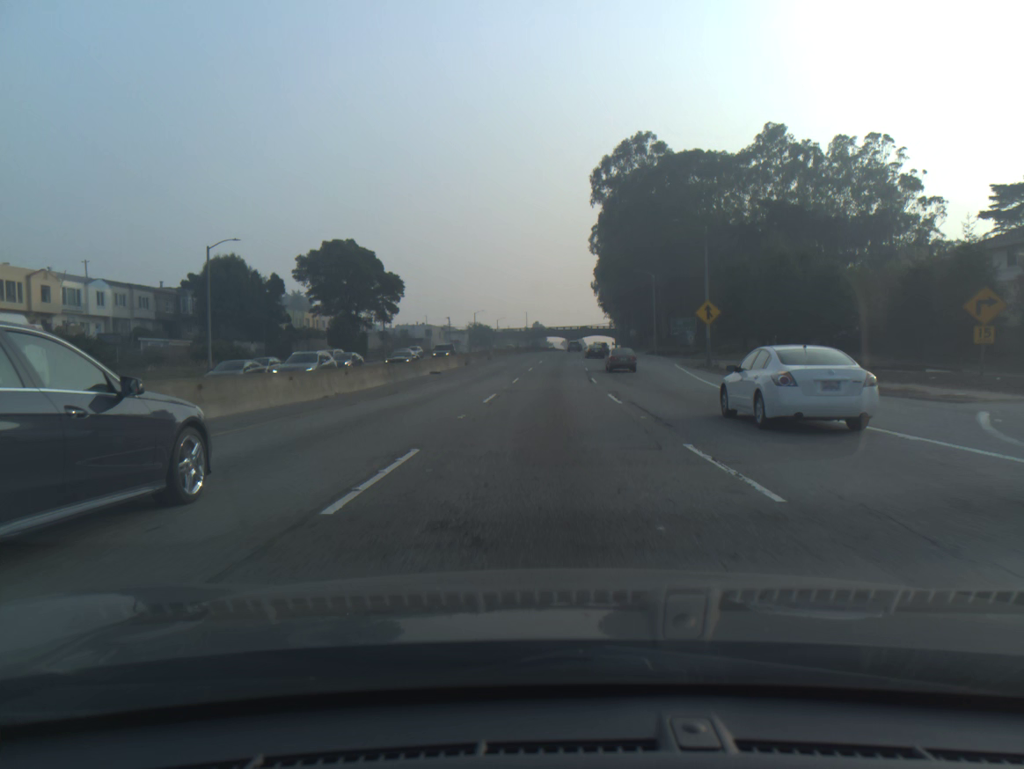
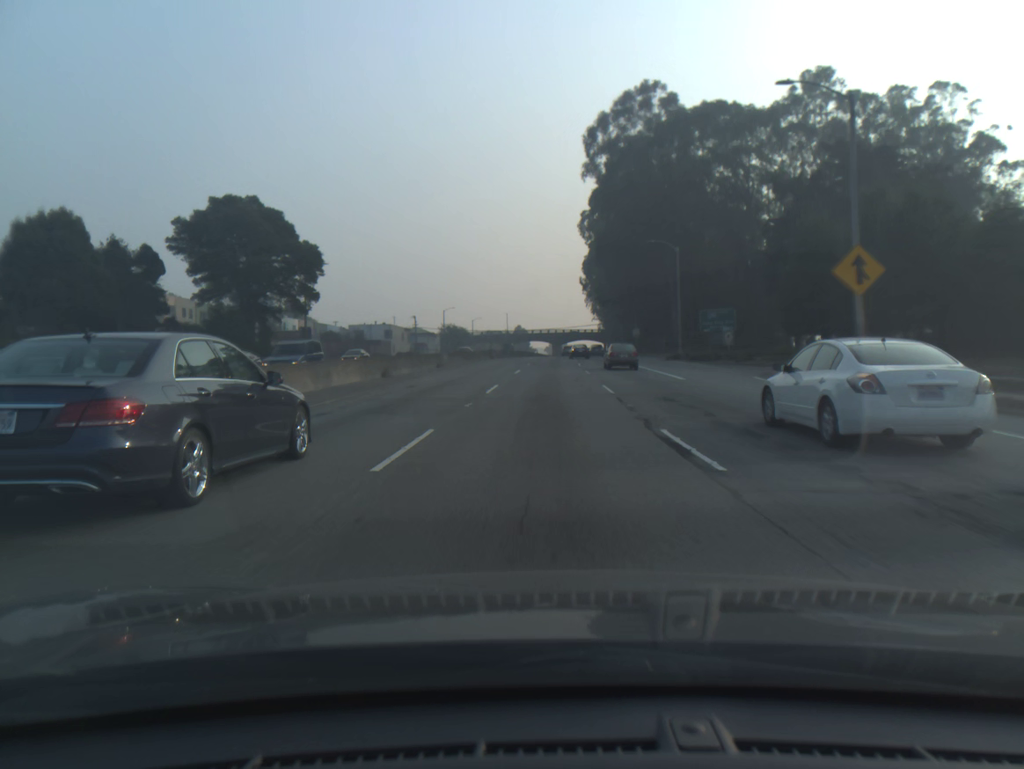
(+0.2, +26.7) m; +1°
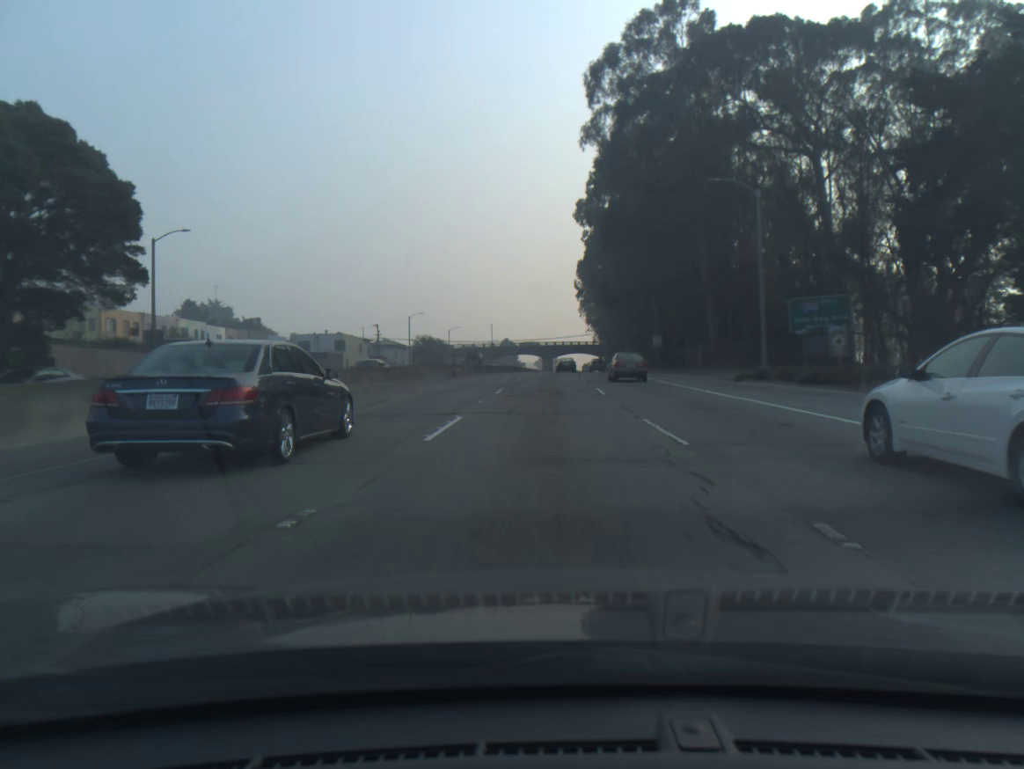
(+0.2, +27.2) m; +1°
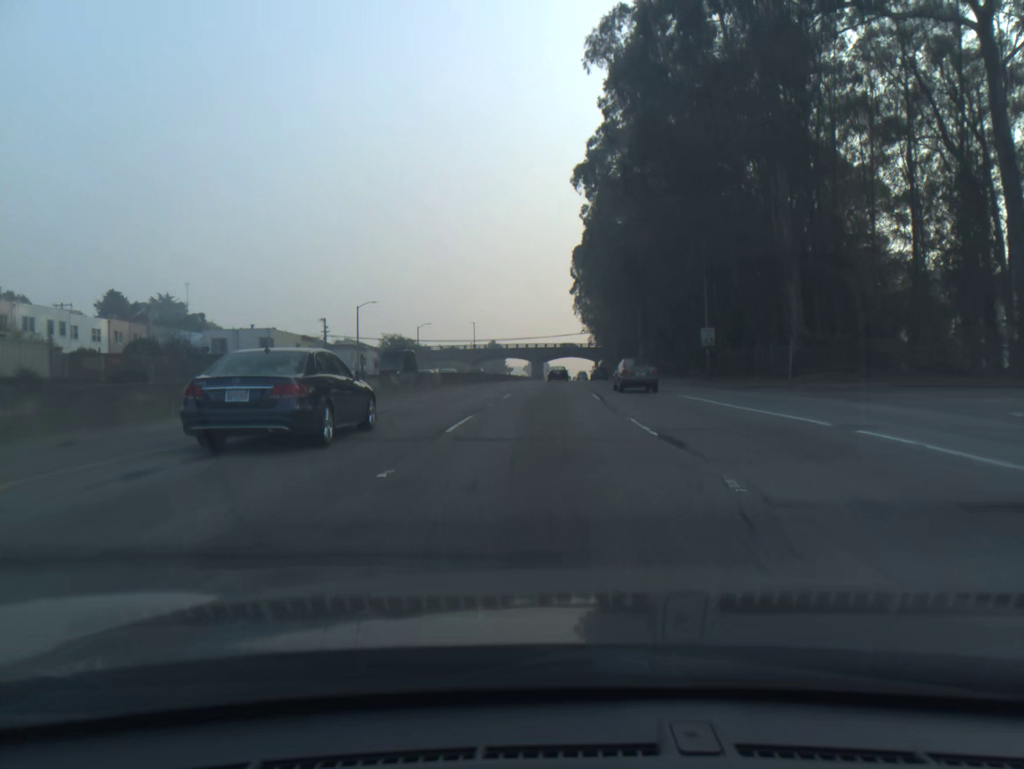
(+0.1, +27.0) m; +1°
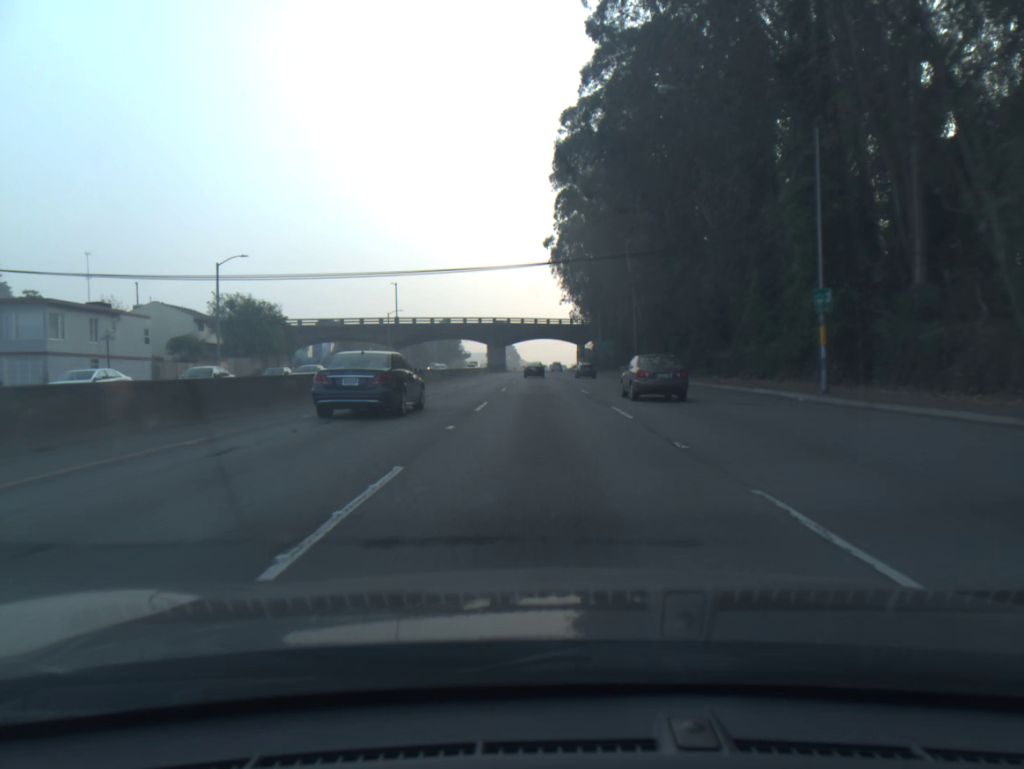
(+1.3, +68.5) m; +2°
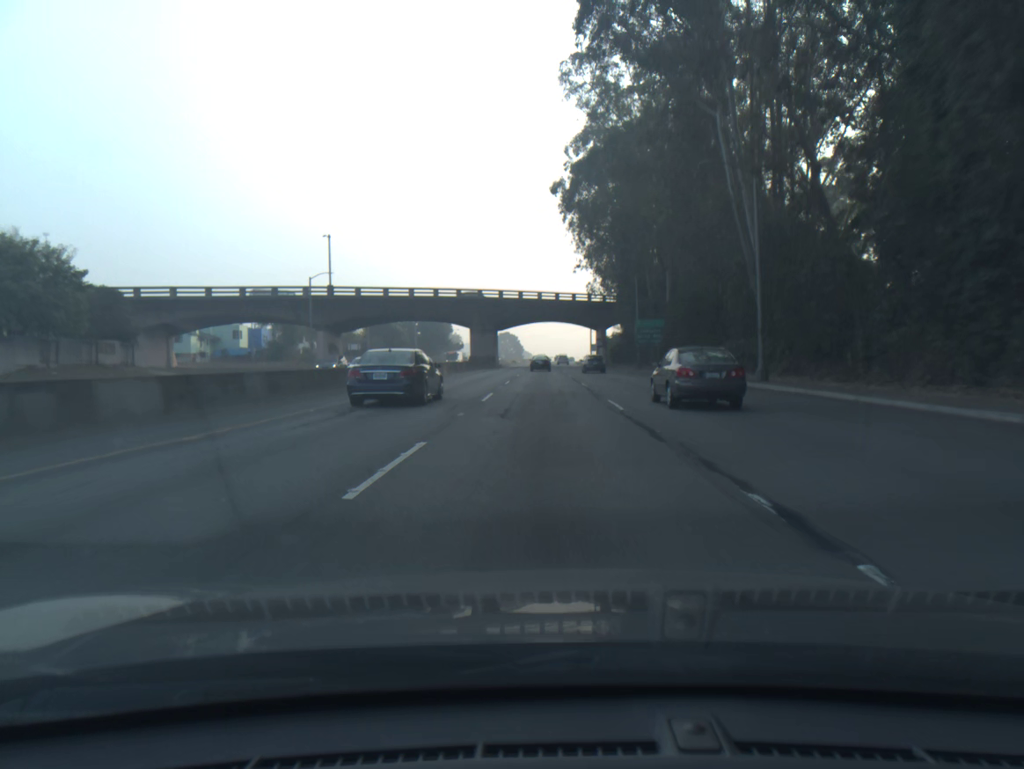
(-0.1, +42.1) m; 0°
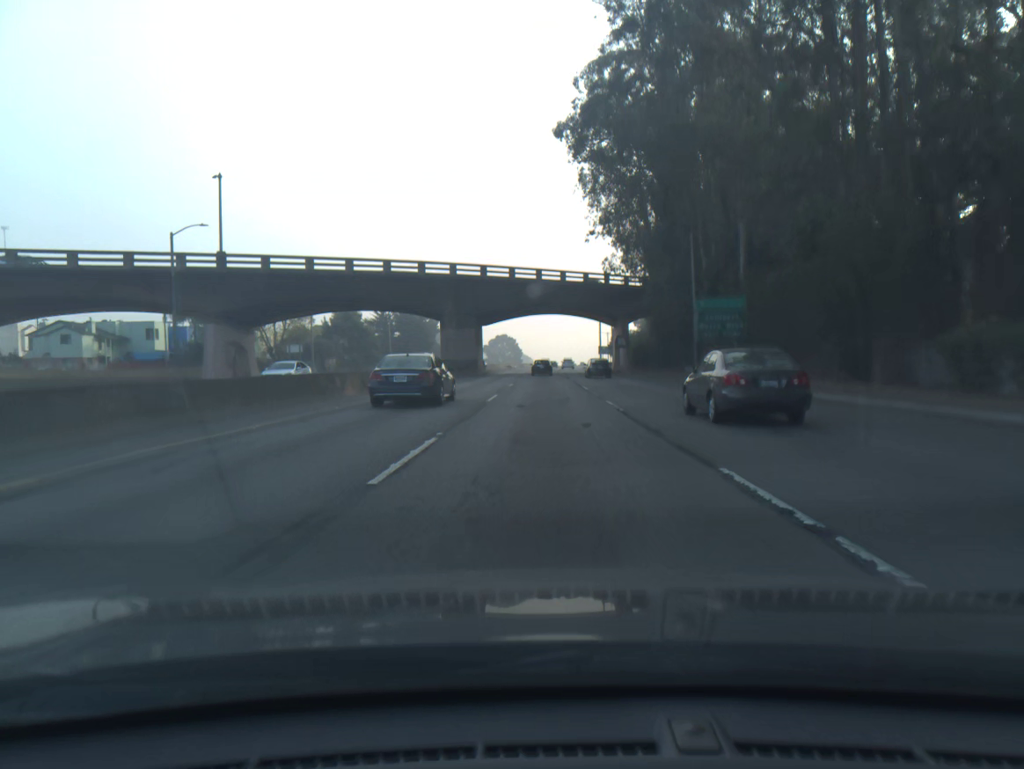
(-0.1, +28.1) m; 0°
